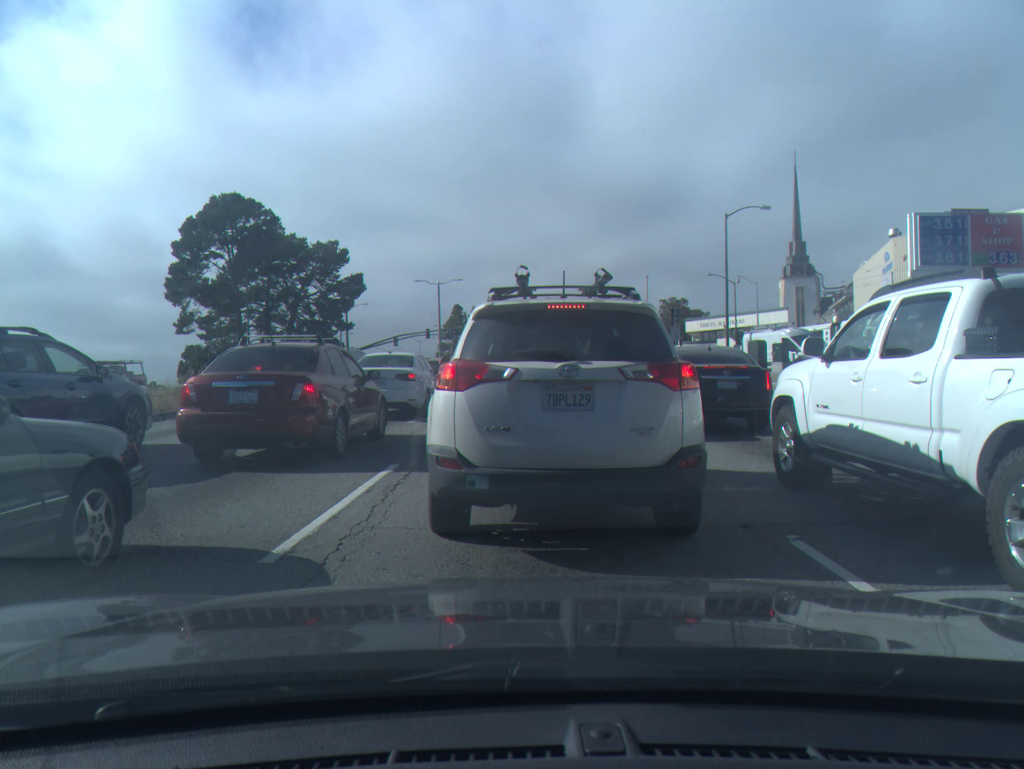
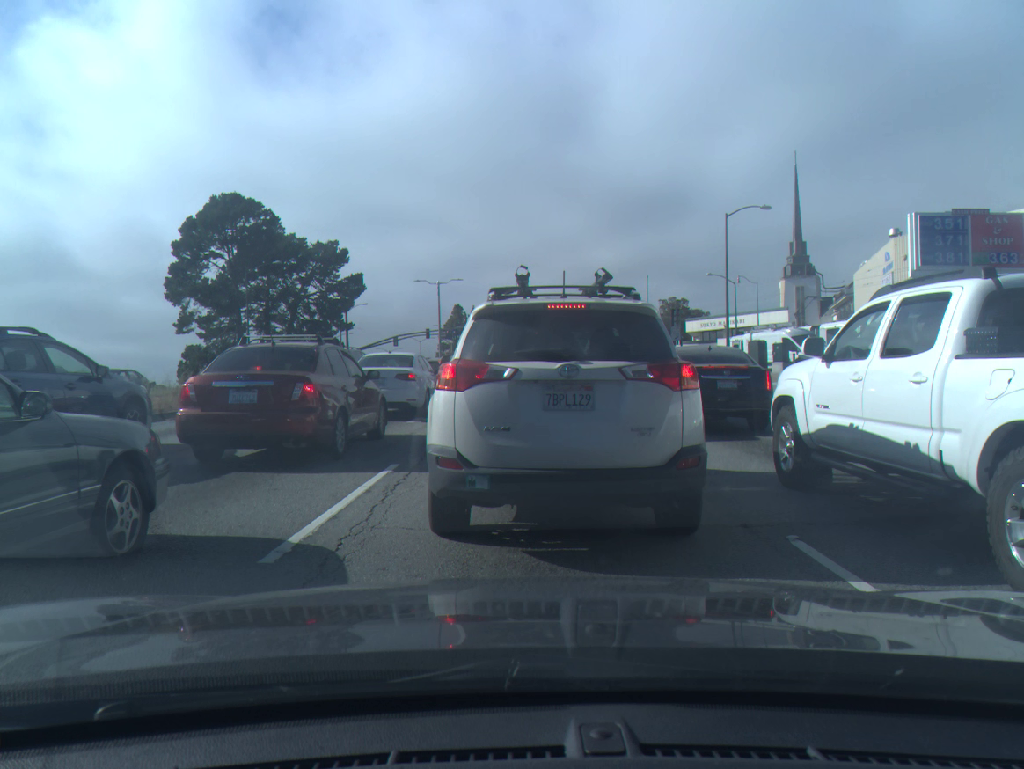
(0.0, 0.0) m; 0°
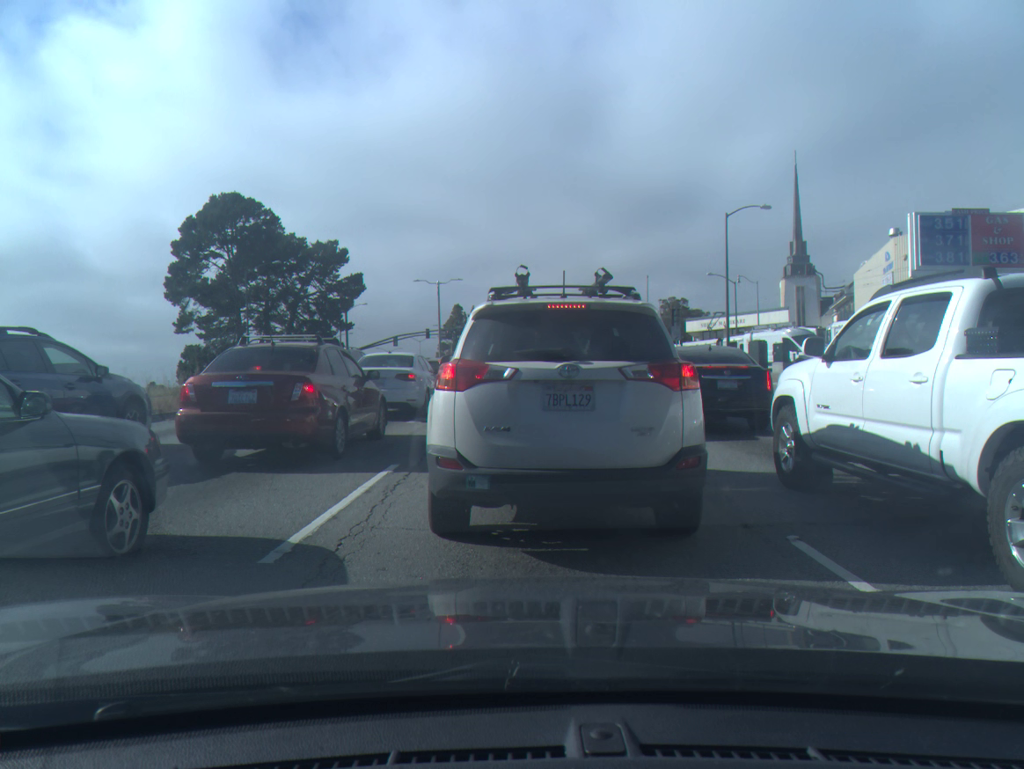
(0.0, 0.0) m; 0°
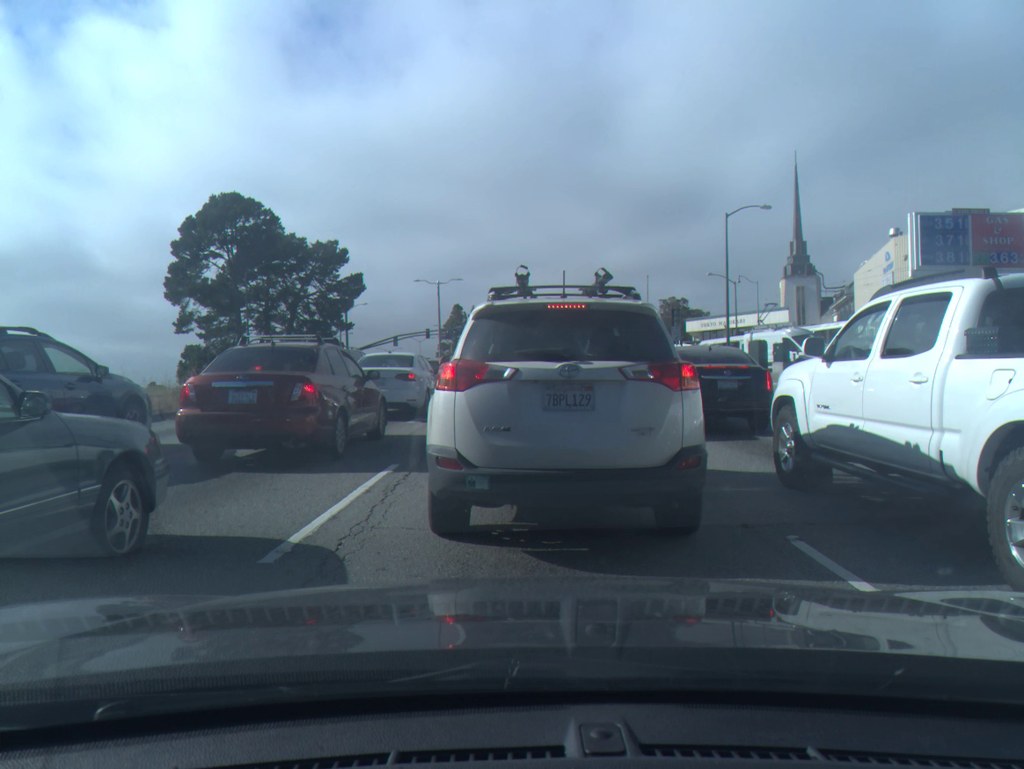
(0.0, 0.0) m; 0°
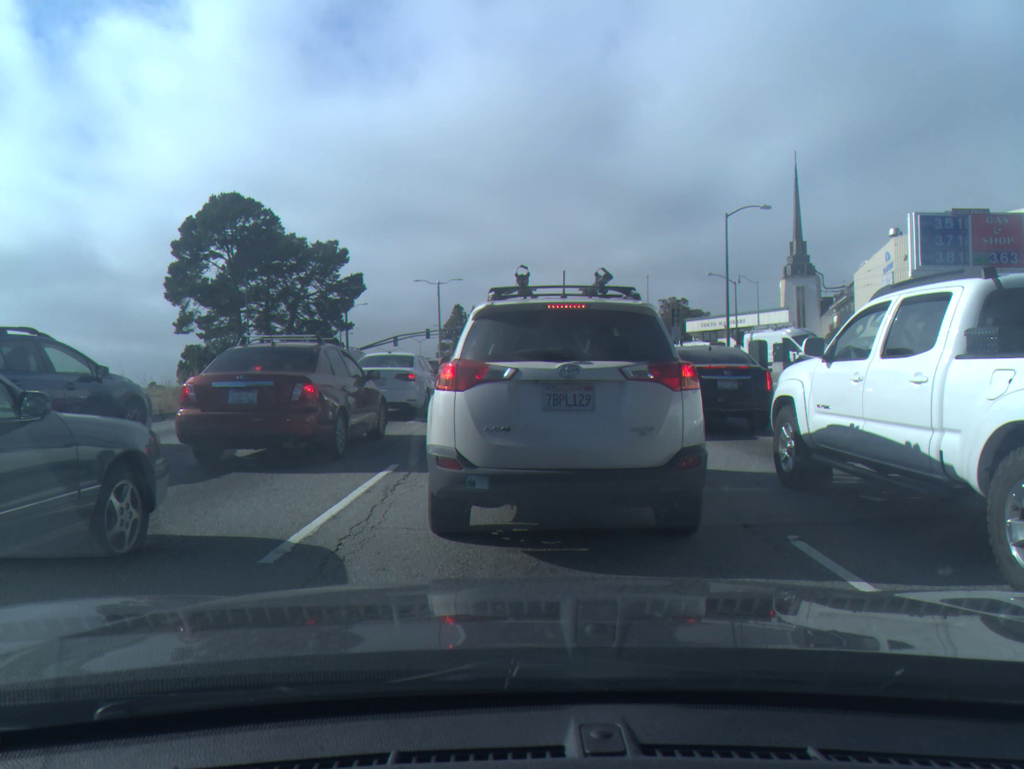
(0.0, 0.0) m; 0°
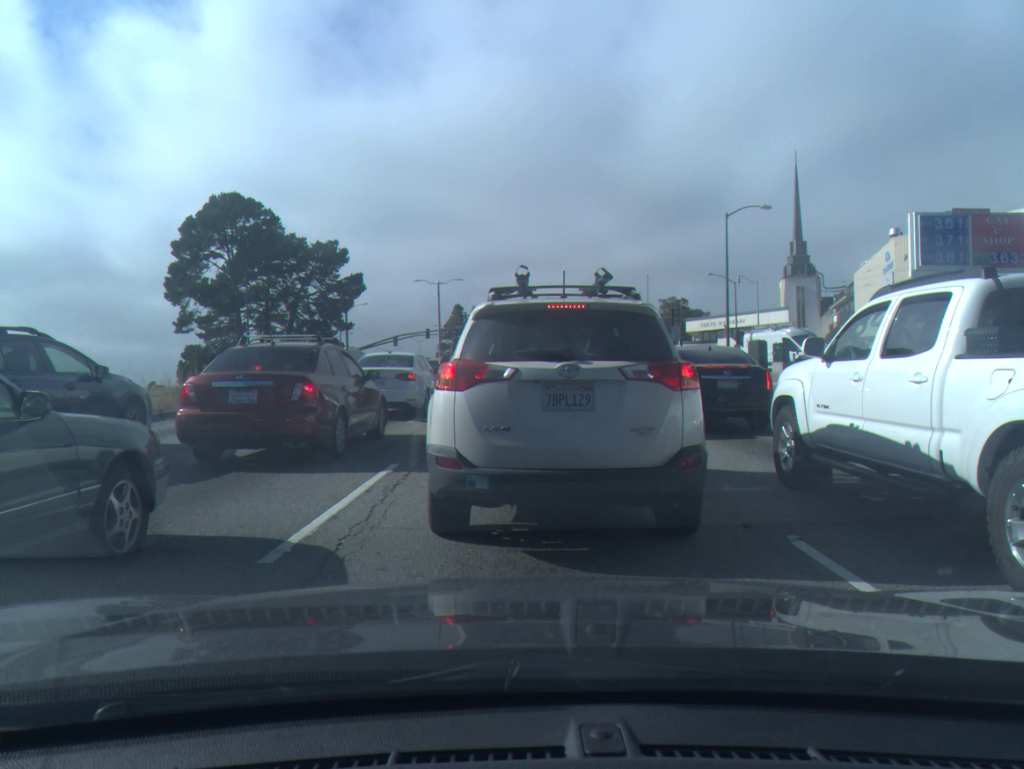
(0.0, 0.0) m; 0°
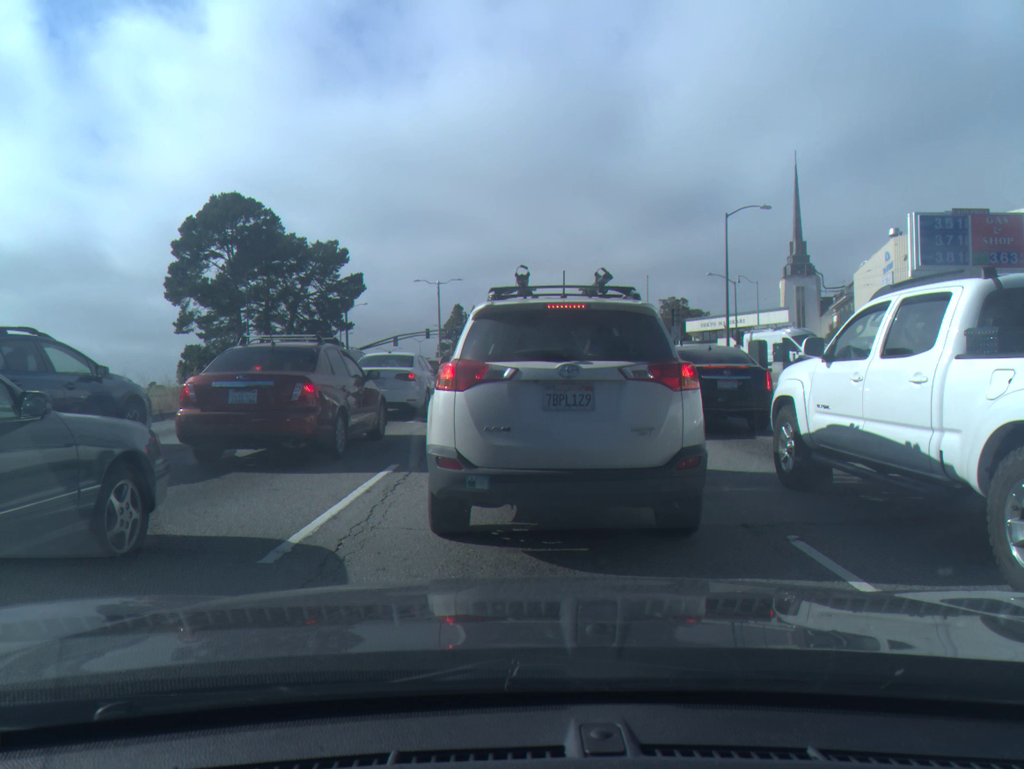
(0.0, 0.0) m; 0°
